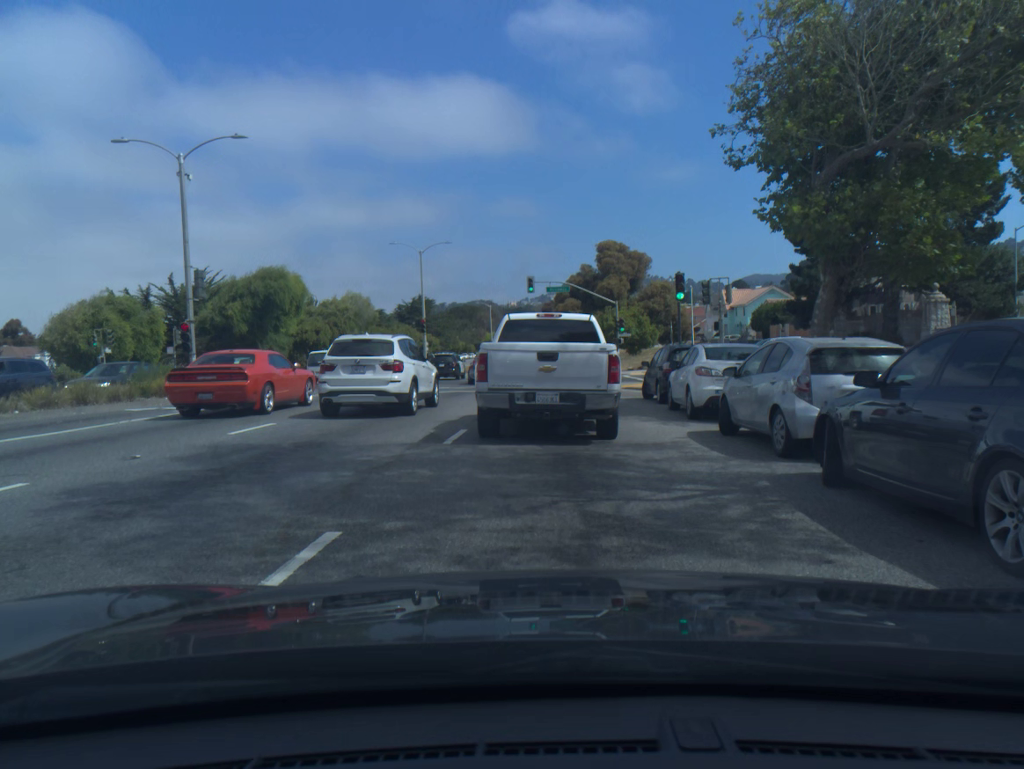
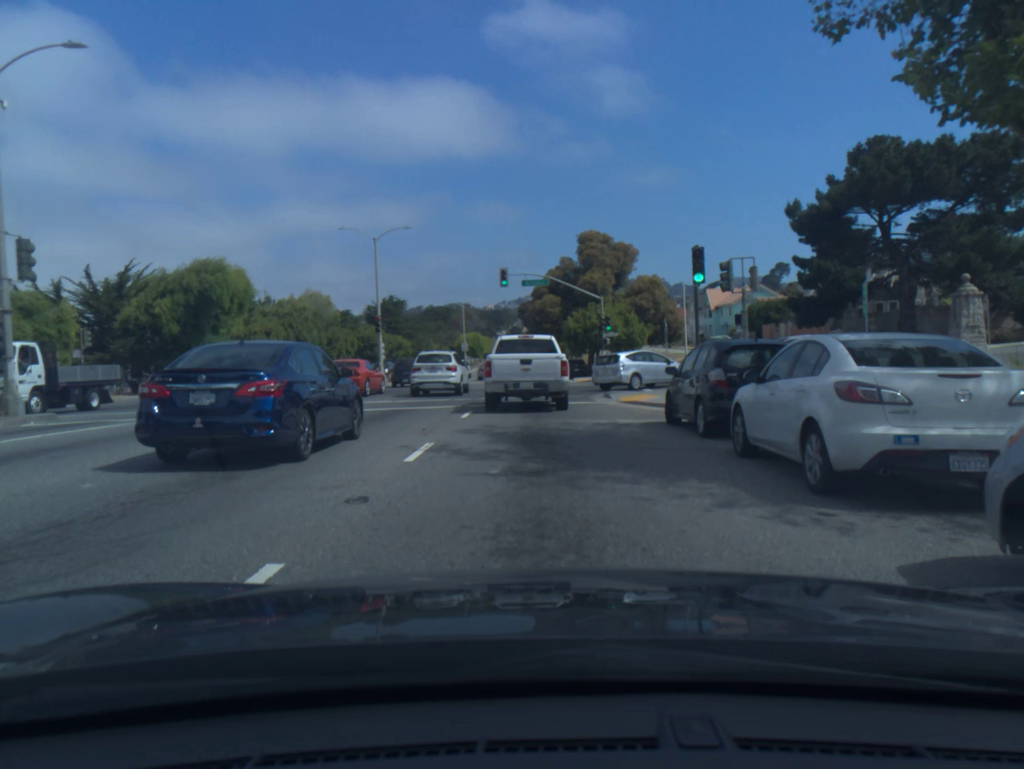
(0.0, +7.9) m; +1°
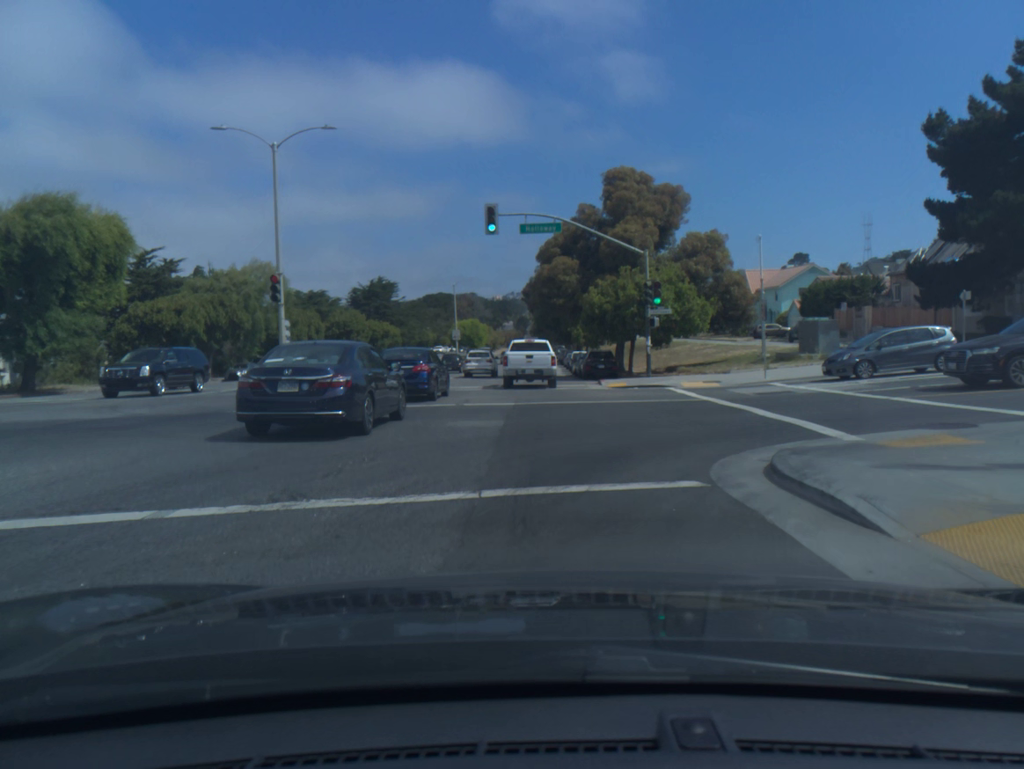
(-0.3, +19.4) m; -2°
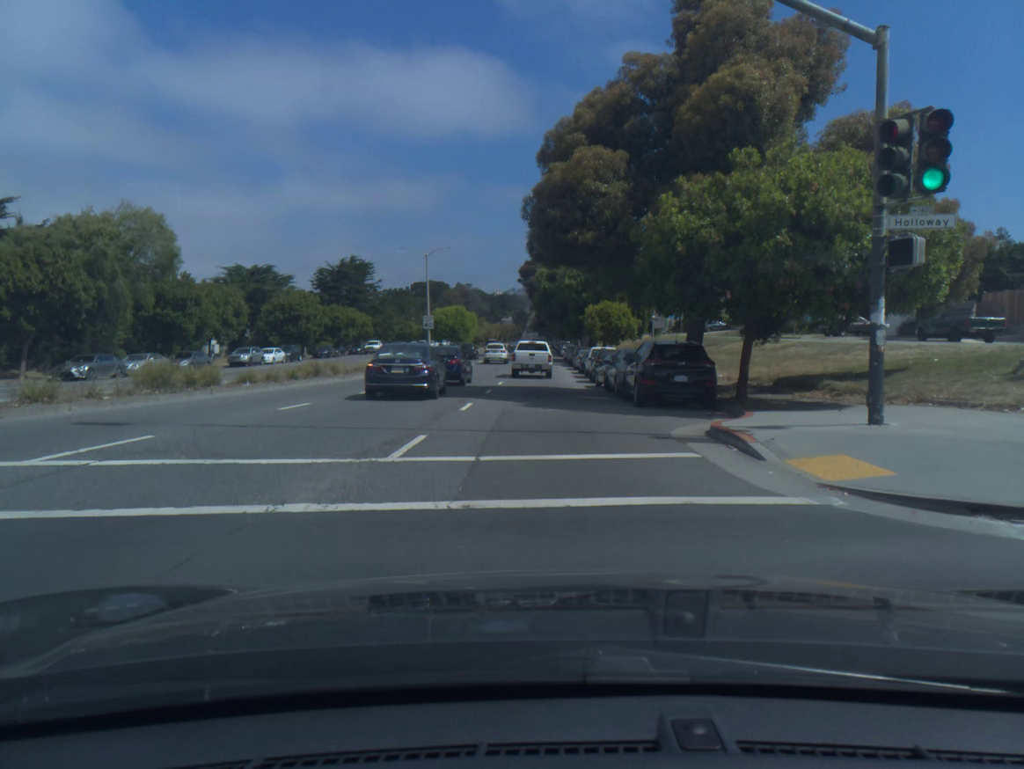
(-0.1, +22.7) m; 0°
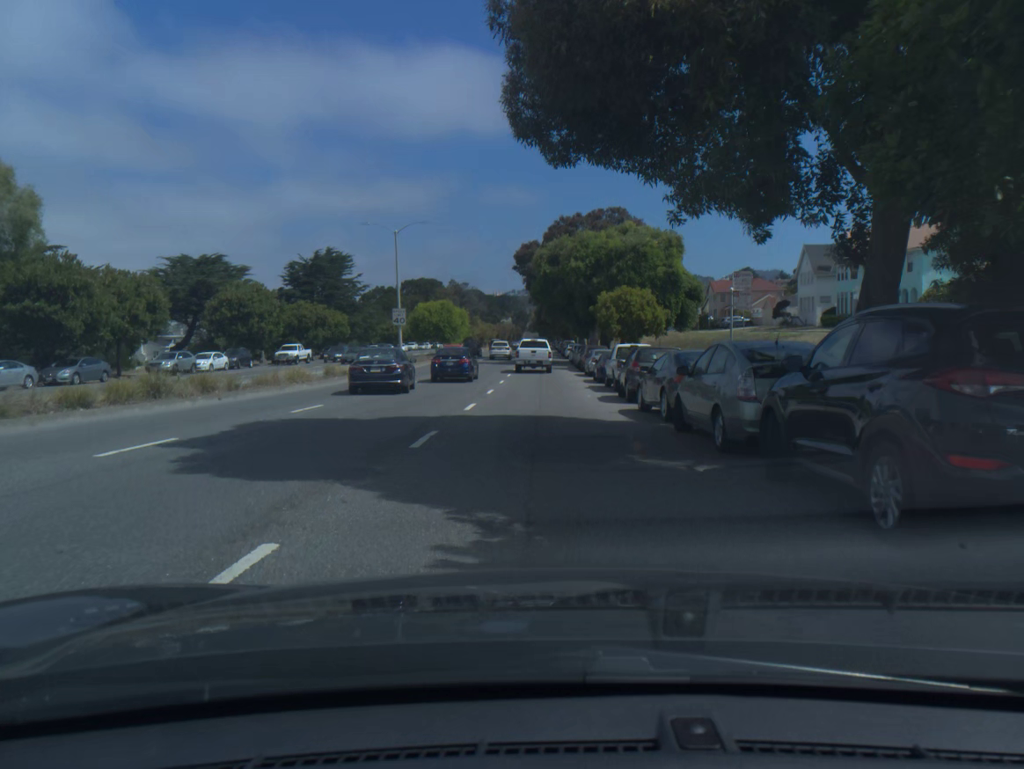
(-0.1, +13.7) m; 0°
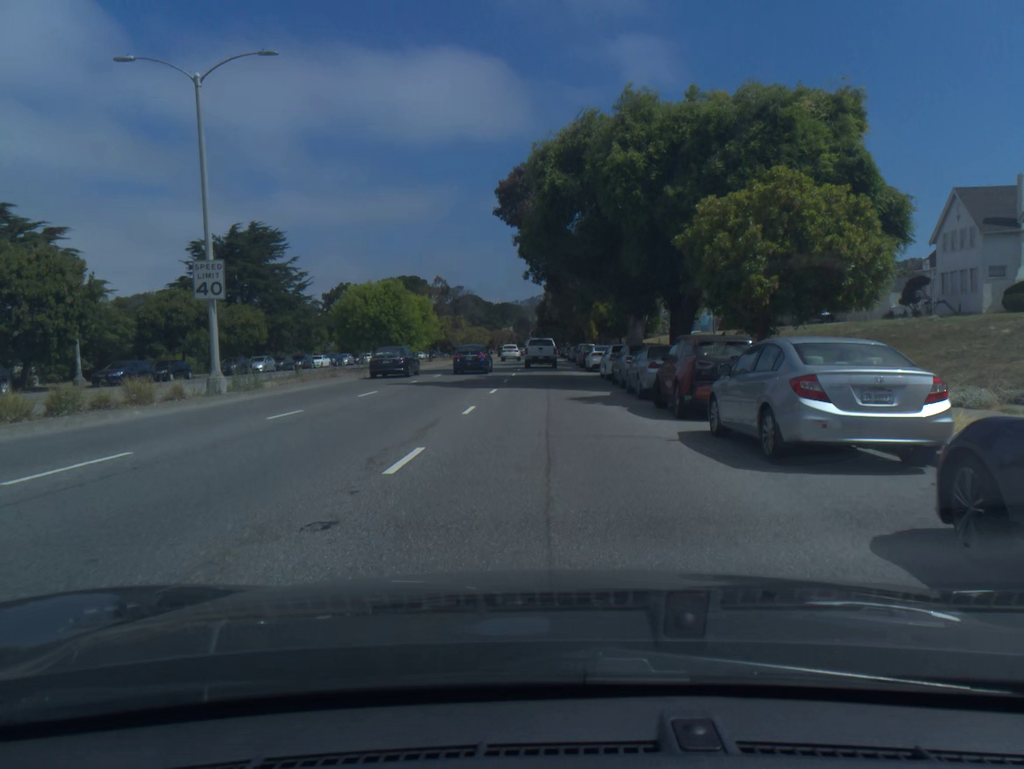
(-0.2, +31.2) m; 0°
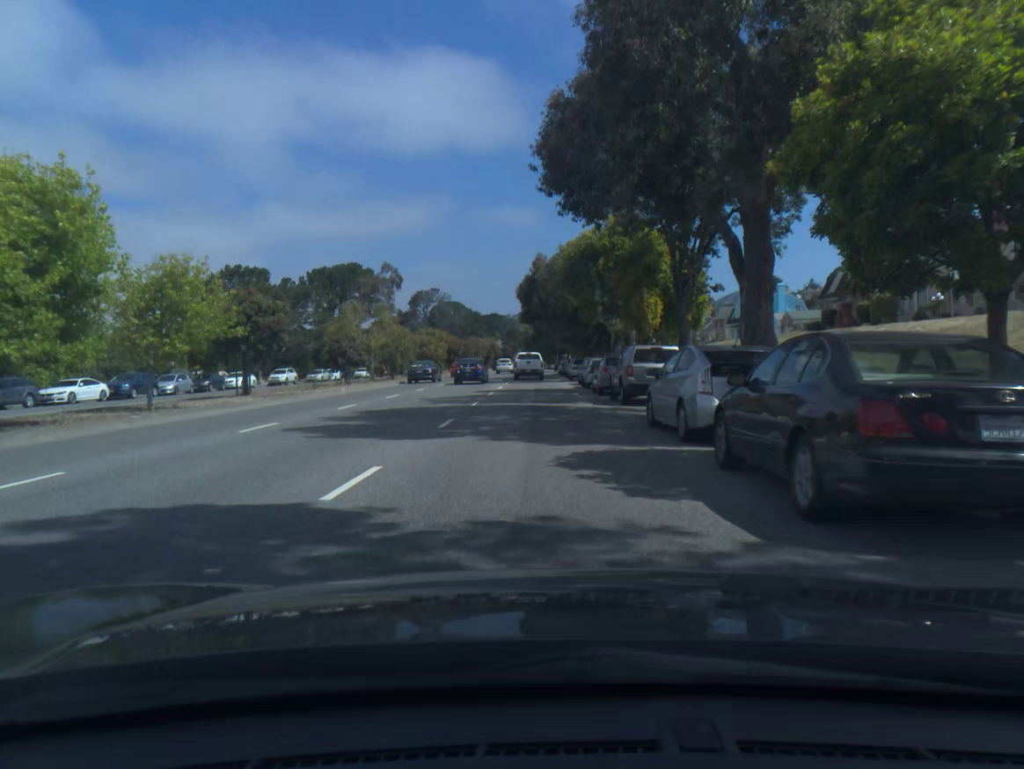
(+0.4, +44.4) m; 0°
